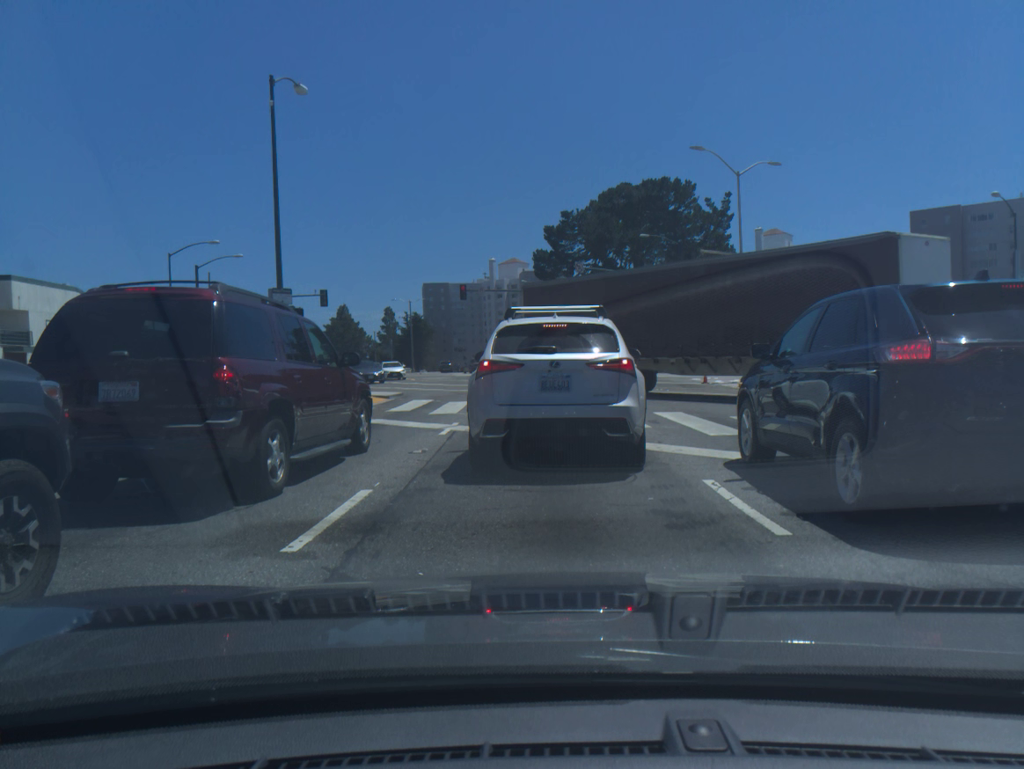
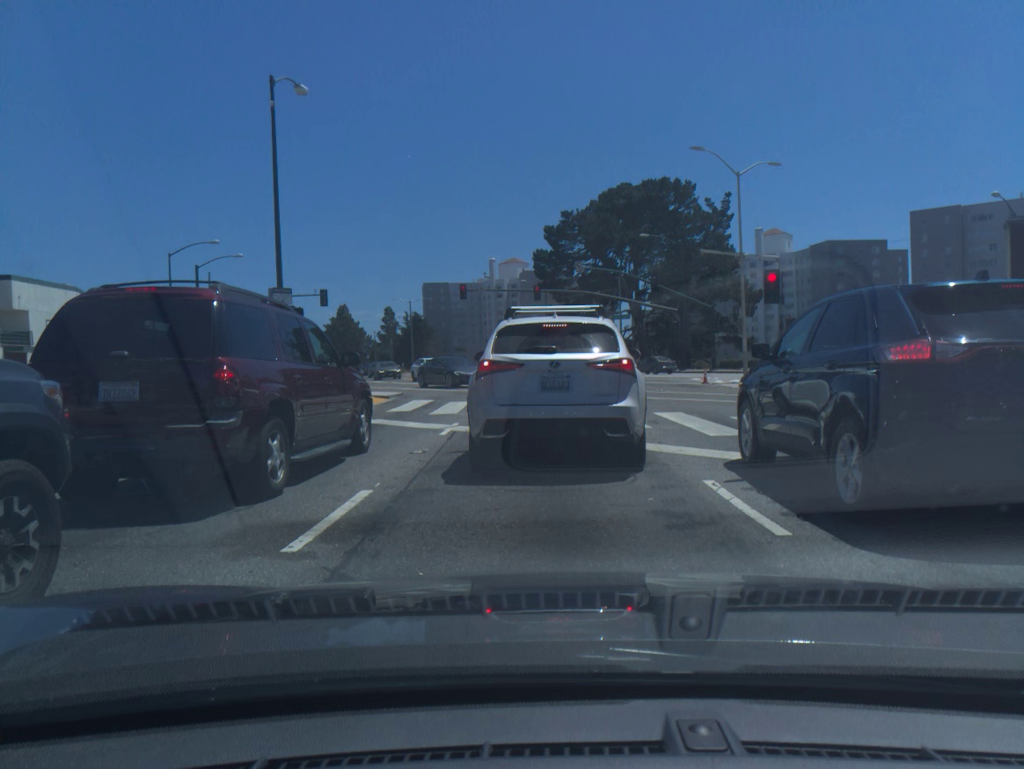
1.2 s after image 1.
(-0.1, -0.1) m; 0°
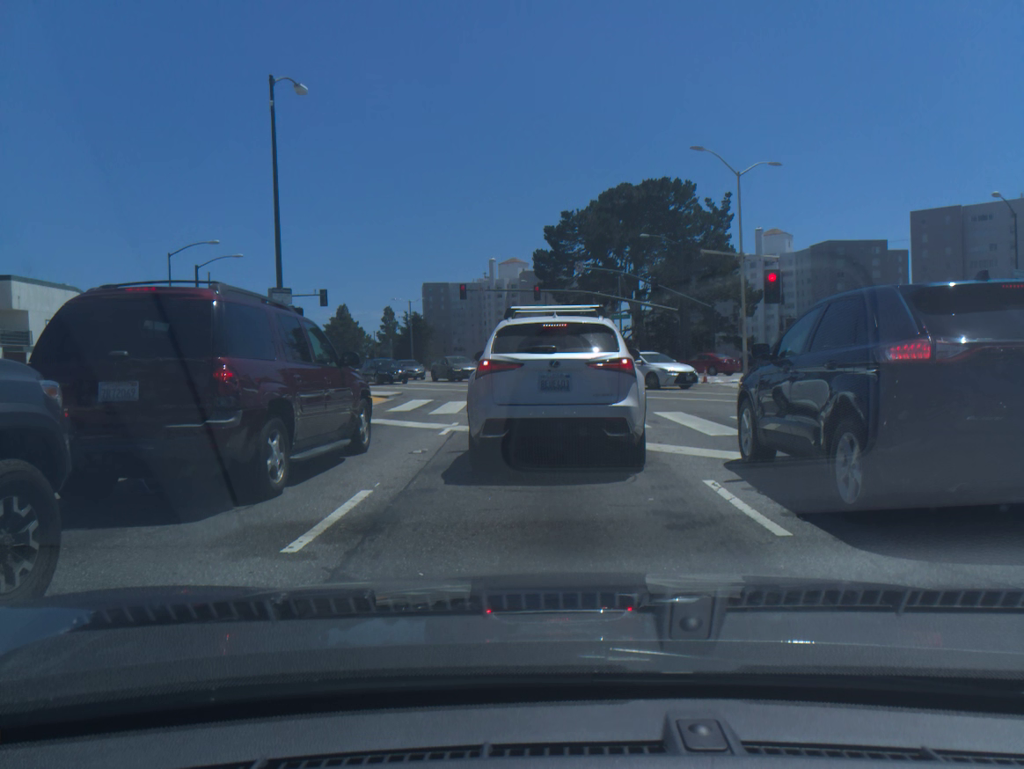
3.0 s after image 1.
(0.0, 0.0) m; 0°
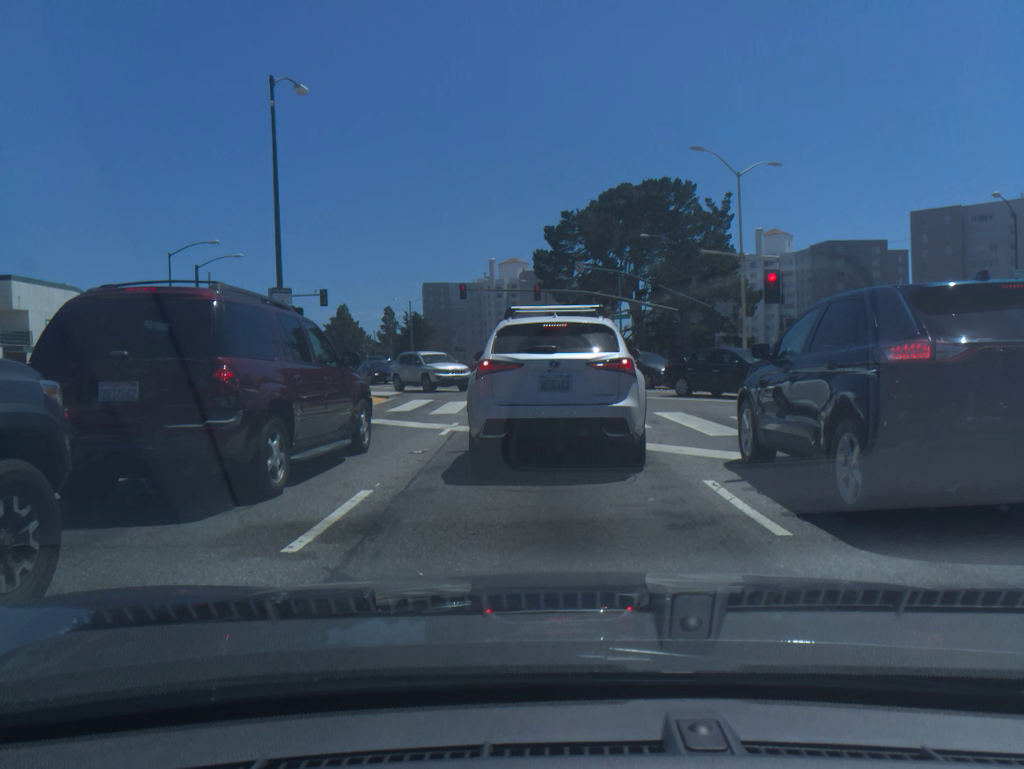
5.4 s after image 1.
(0.0, 0.0) m; 0°
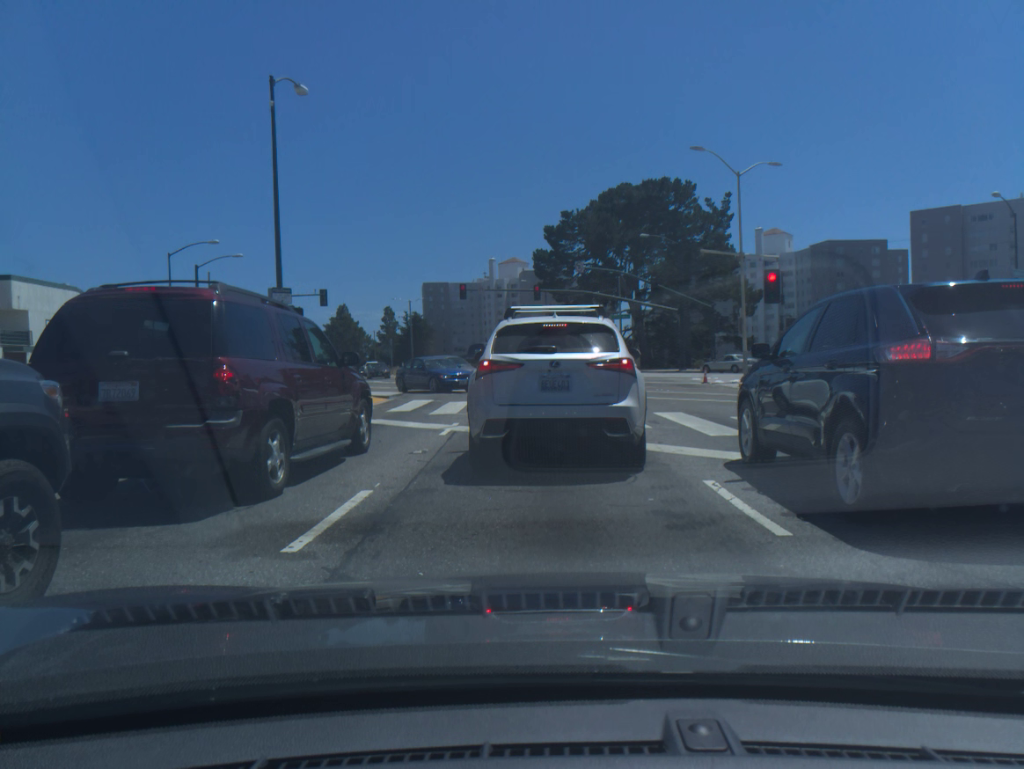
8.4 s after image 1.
(0.0, 0.0) m; 0°
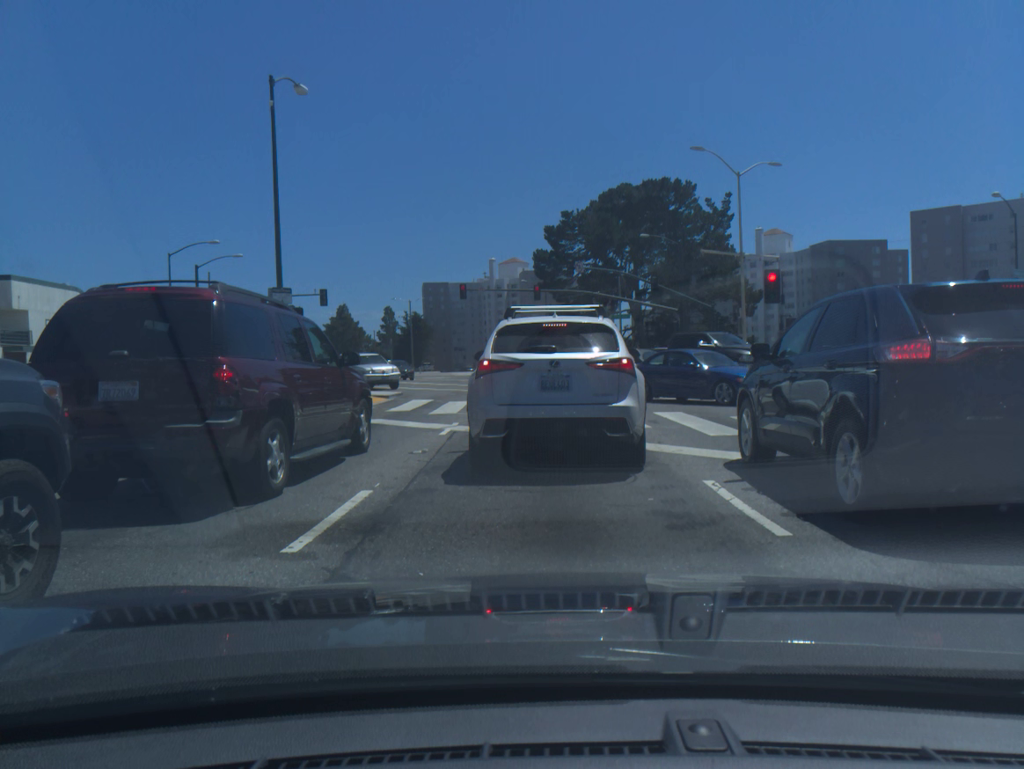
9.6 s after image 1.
(0.0, 0.0) m; 0°
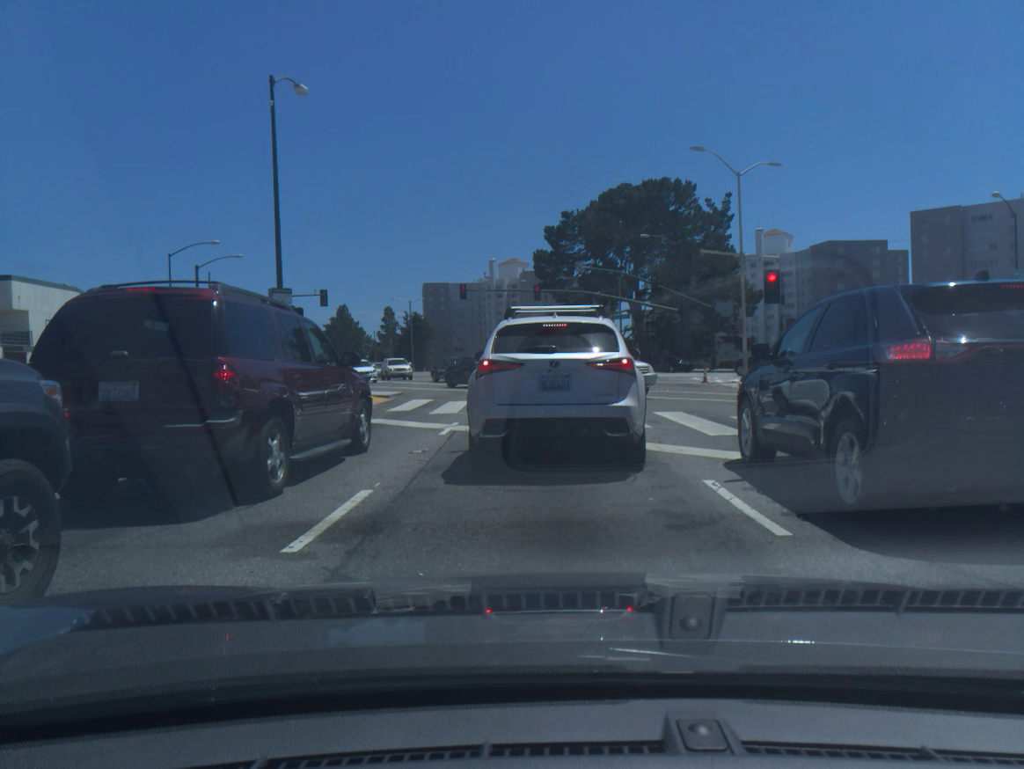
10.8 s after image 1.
(0.0, 0.0) m; 0°
